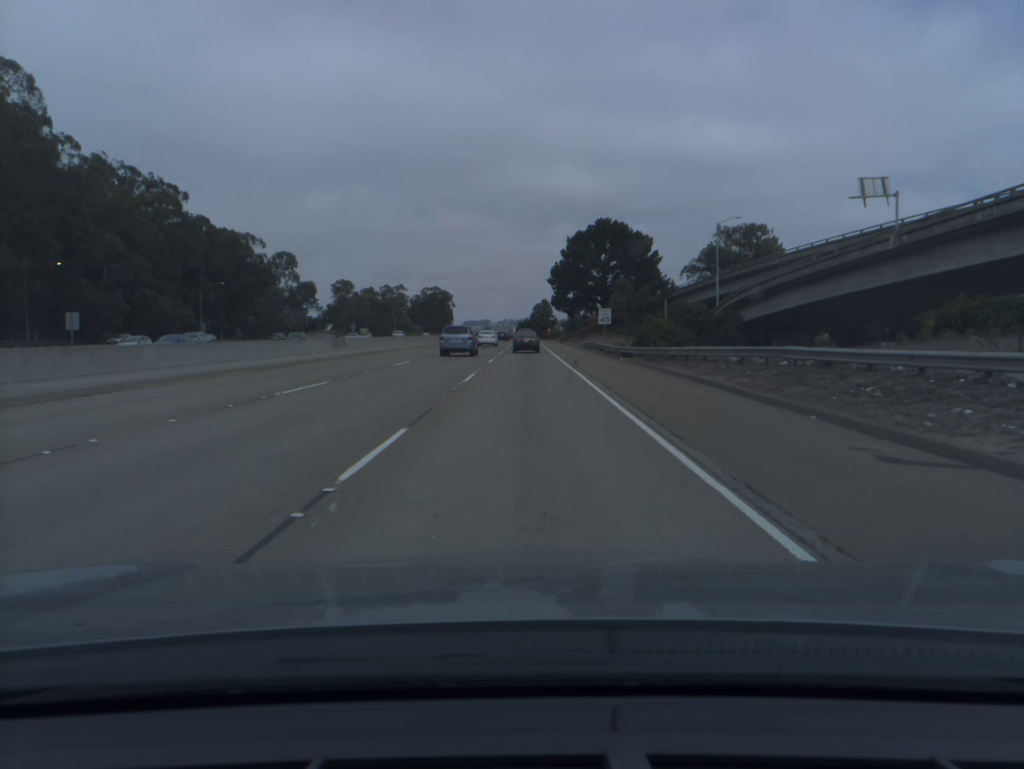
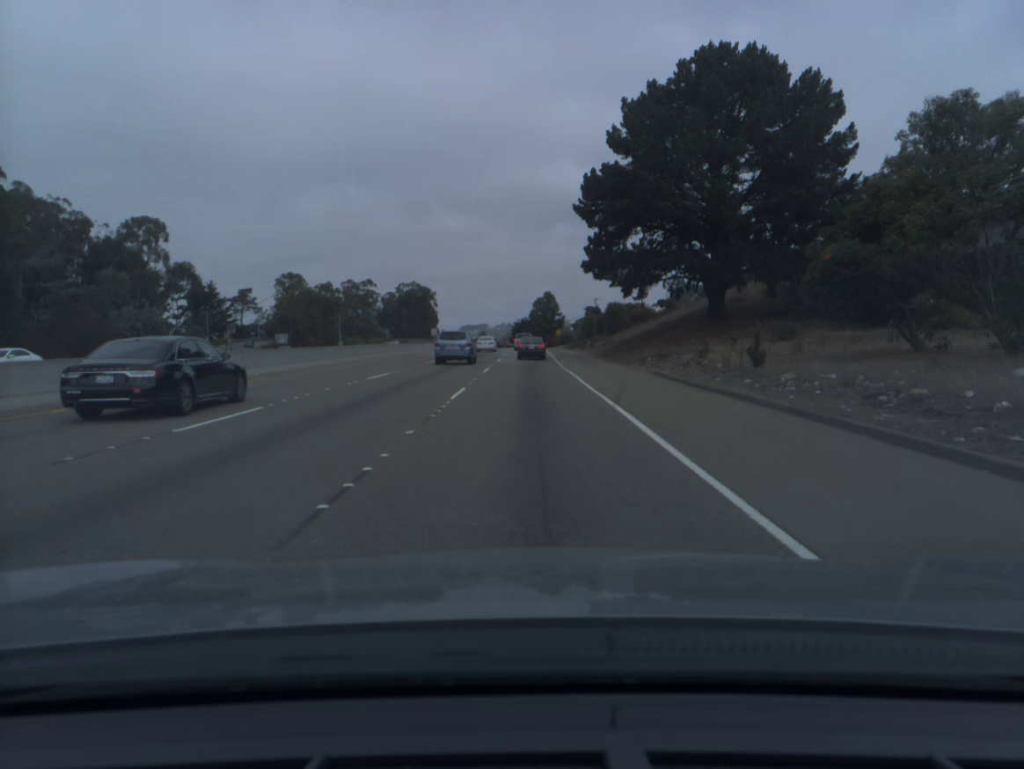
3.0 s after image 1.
(0.0, +78.6) m; 0°
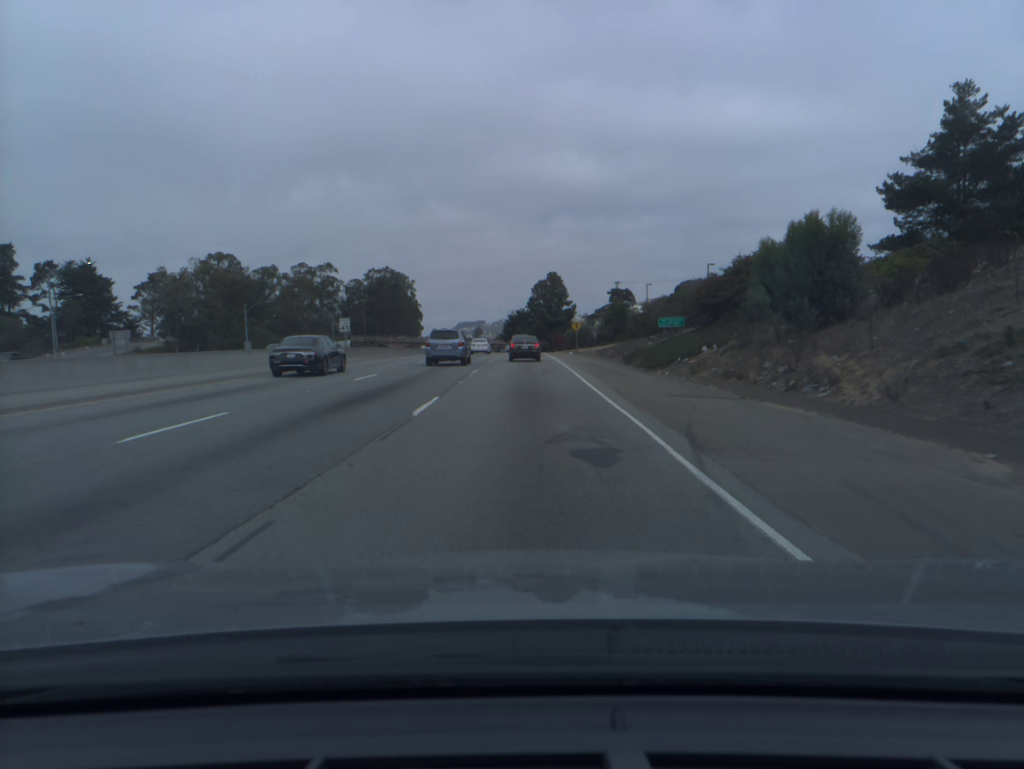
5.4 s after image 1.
(+0.2, +60.8) m; 0°
